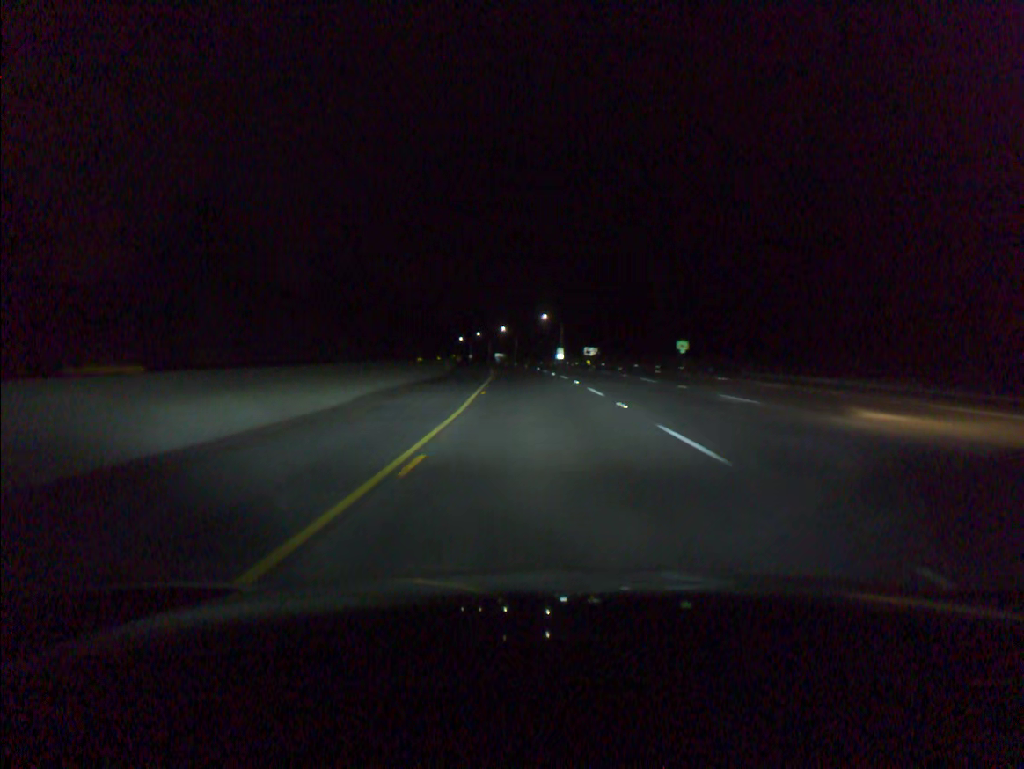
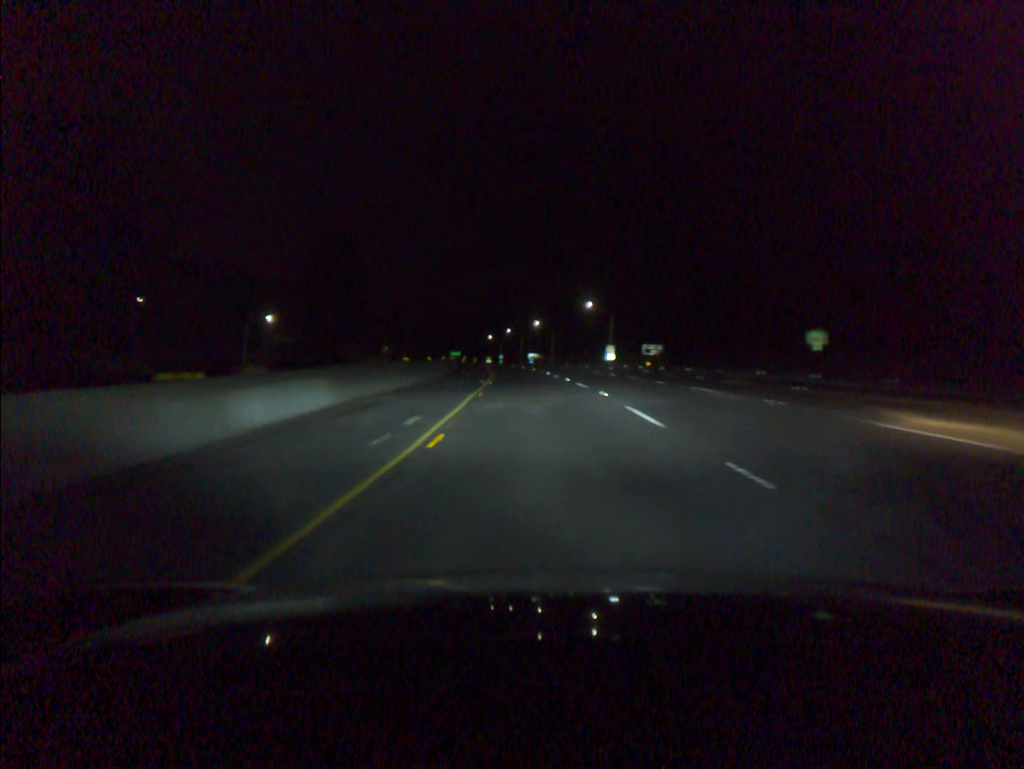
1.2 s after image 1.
(-0.9, +39.3) m; -3°
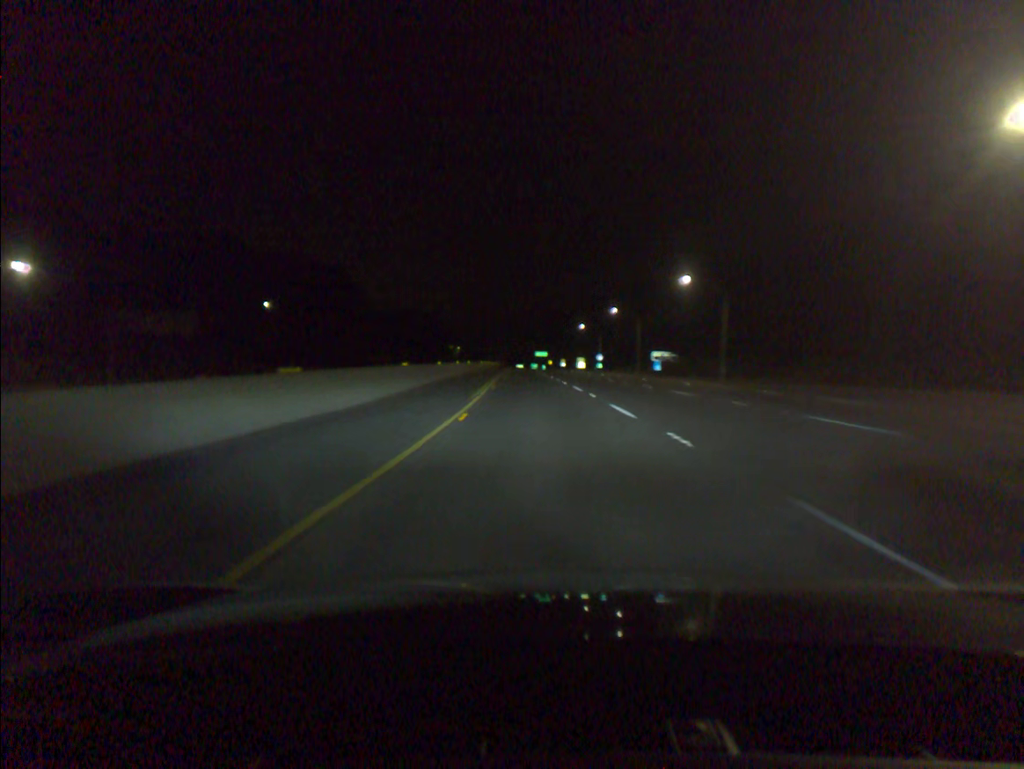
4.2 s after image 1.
(-5.8, +98.3) m; -7°
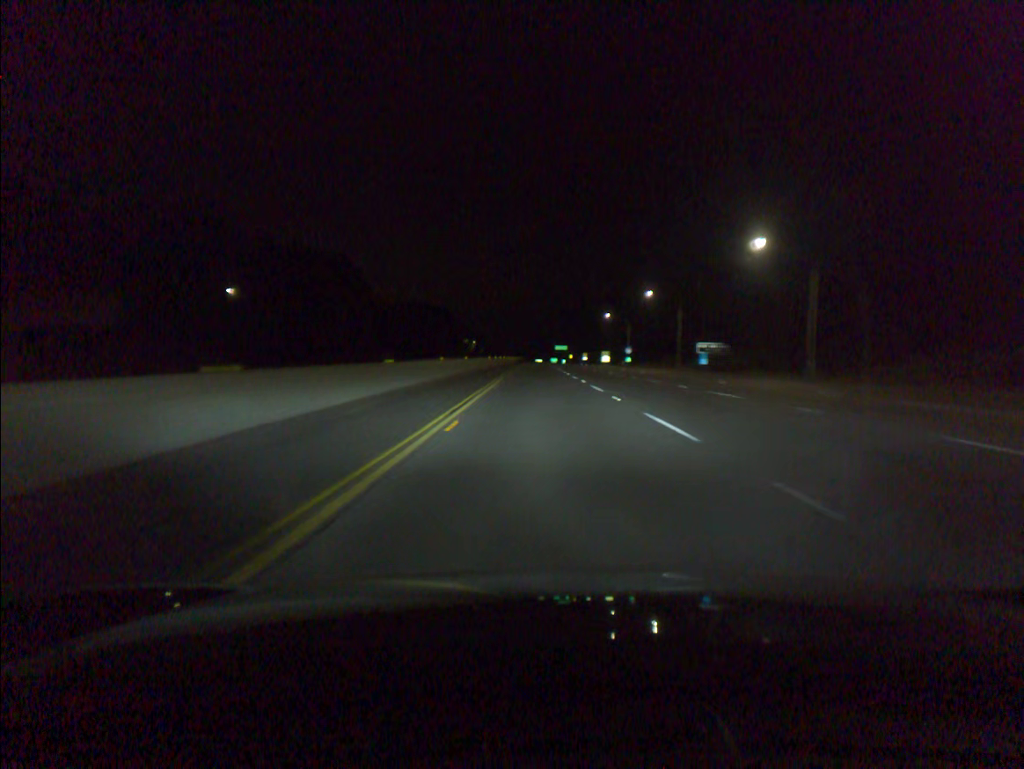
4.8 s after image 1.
(-0.2, +19.7) m; -1°
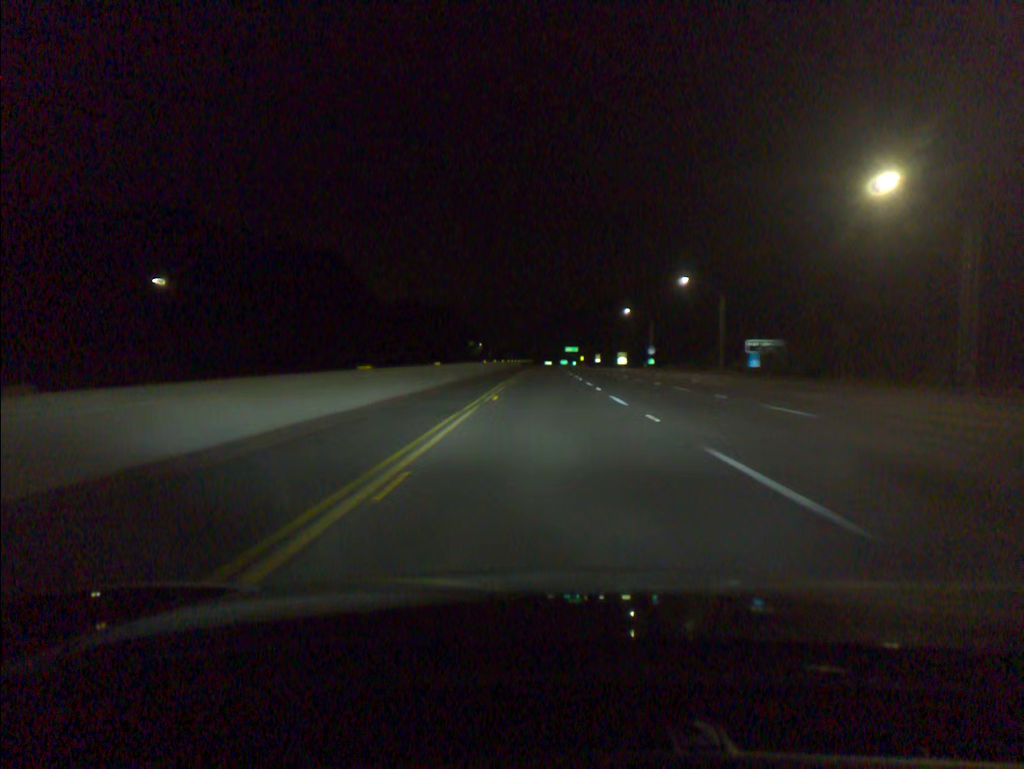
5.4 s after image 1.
(-0.1, +19.7) m; -1°
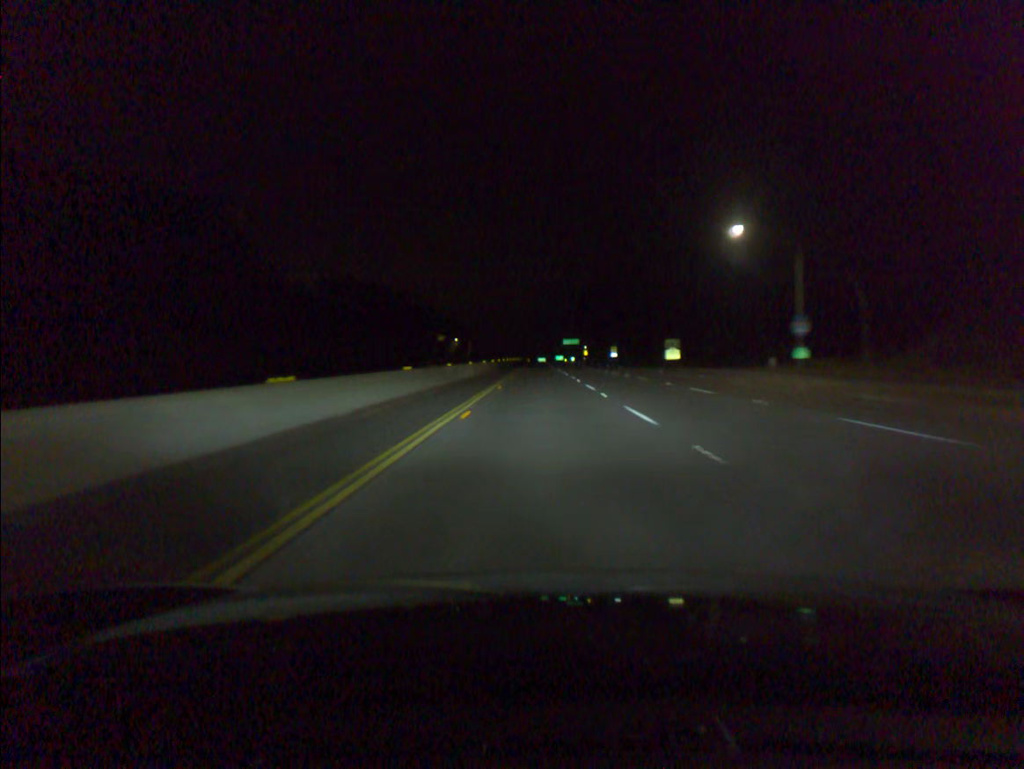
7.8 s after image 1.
(+0.2, +79.0) m; 0°
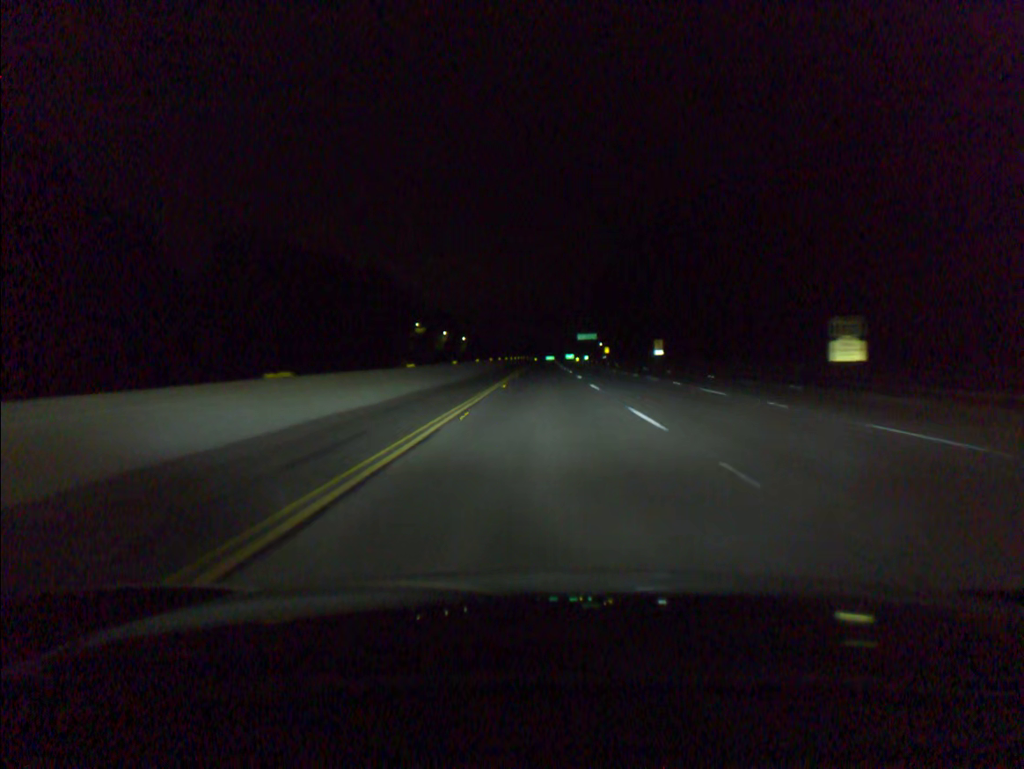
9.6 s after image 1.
(-0.3, +59.3) m; -1°
